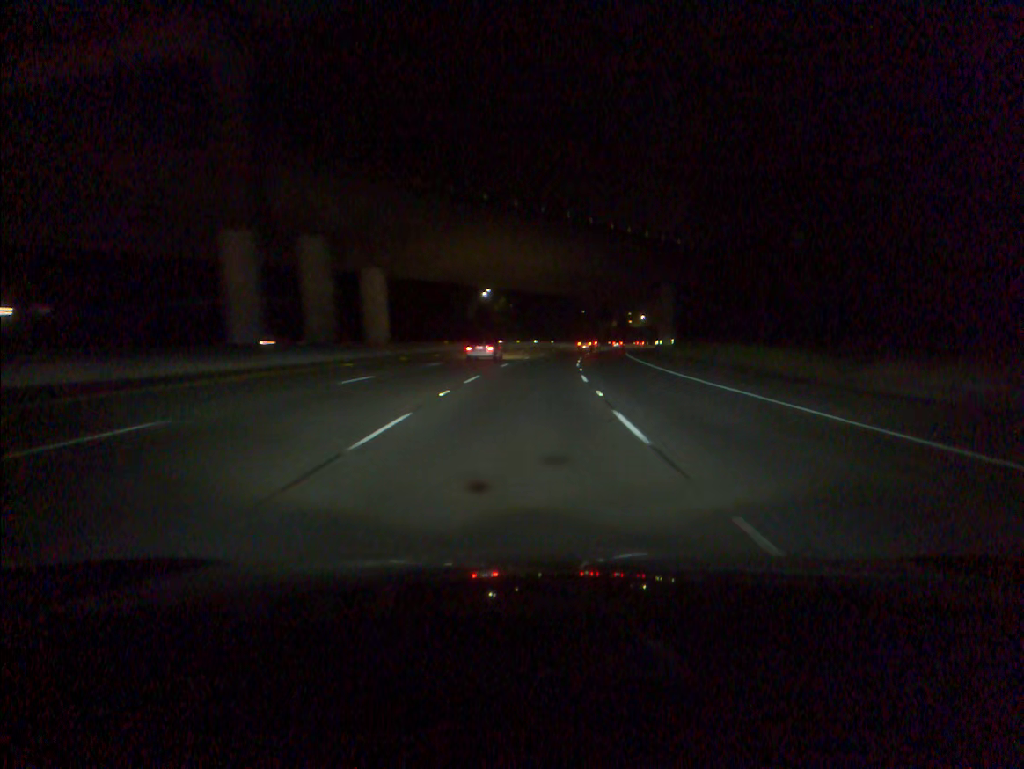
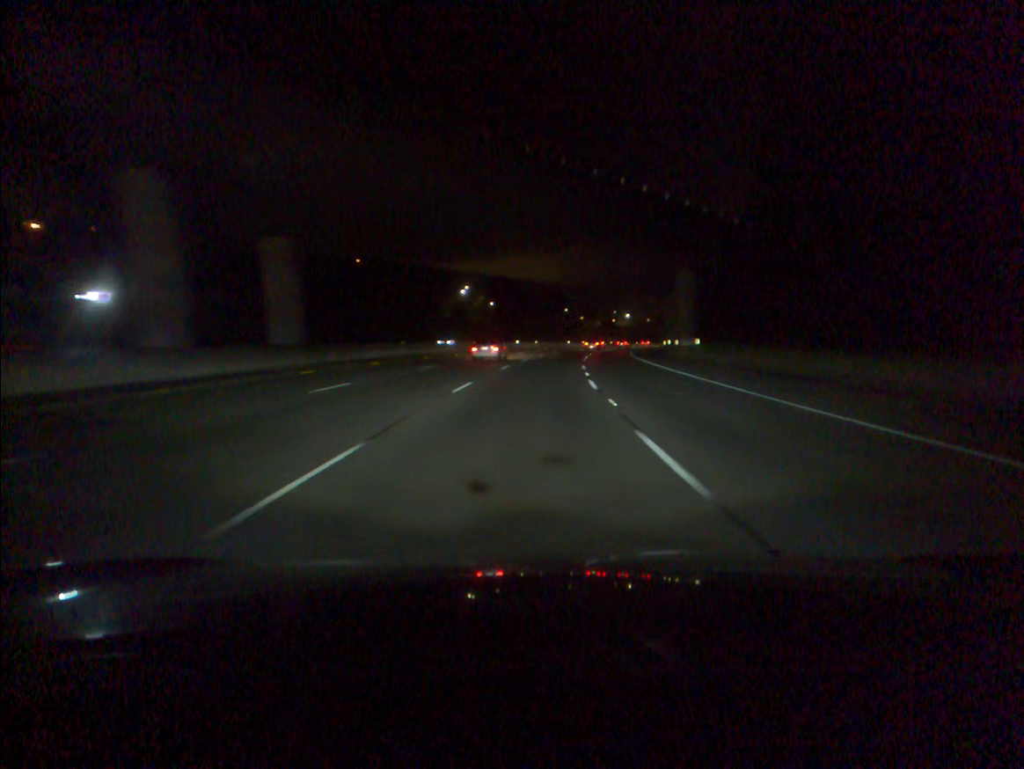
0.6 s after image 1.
(+0.2, +17.8) m; +1°
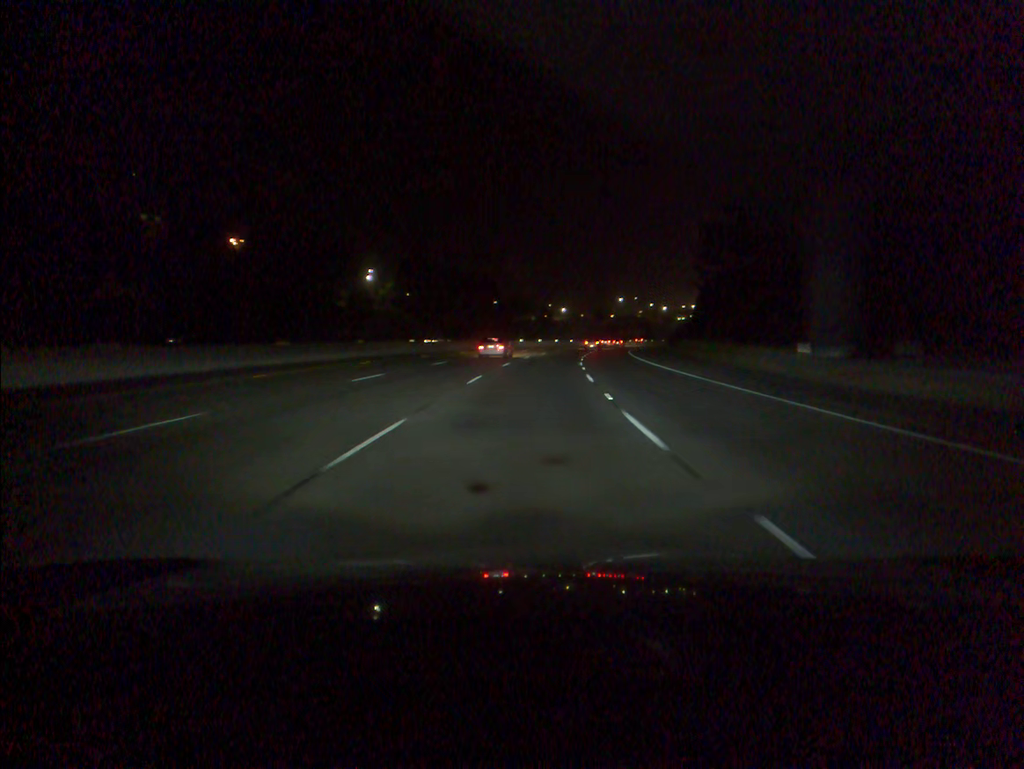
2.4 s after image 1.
(+2.4, +53.3) m; +5°
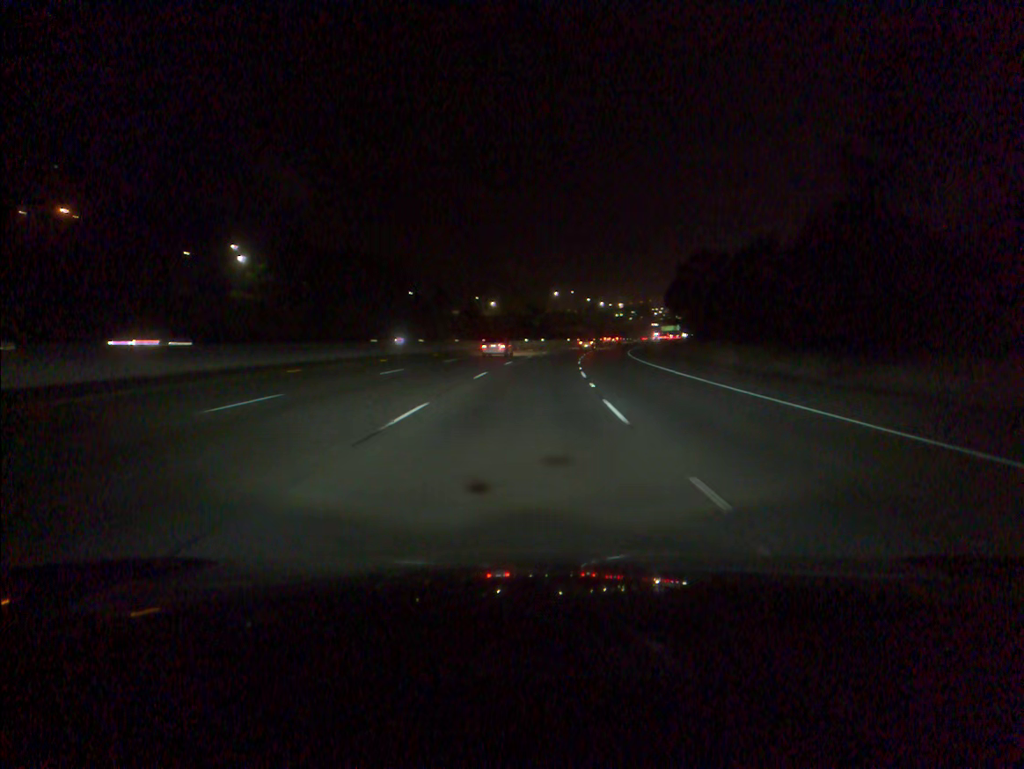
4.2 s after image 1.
(+2.4, +53.3) m; +5°
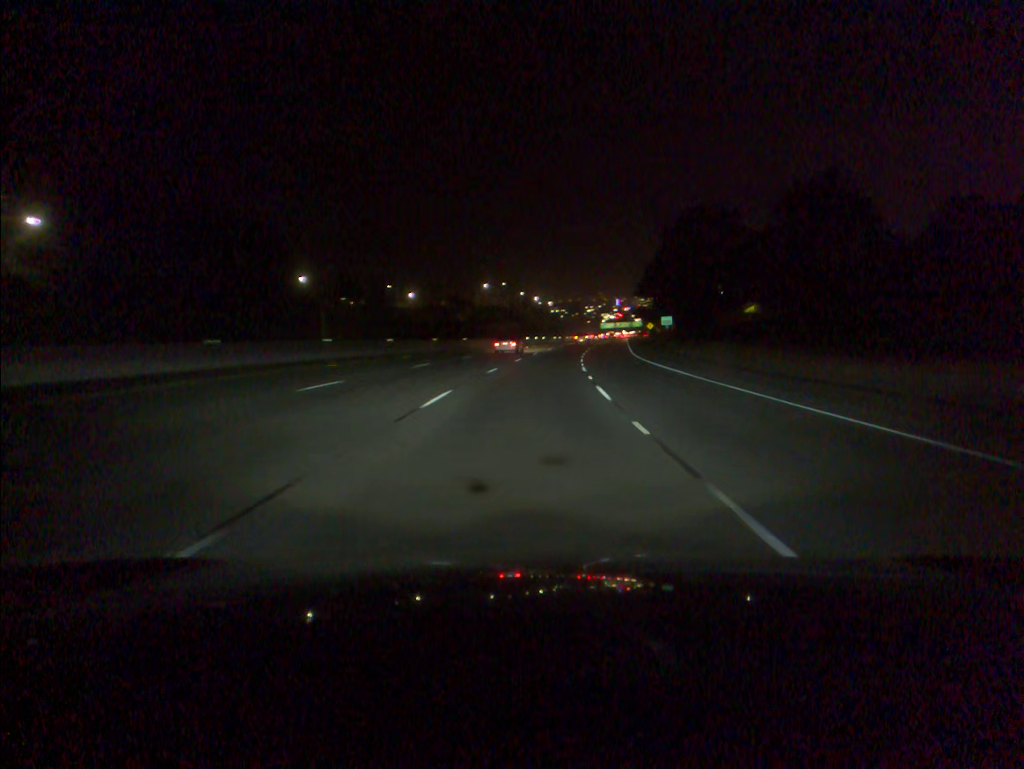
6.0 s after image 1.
(+2.2, +53.2) m; +5°
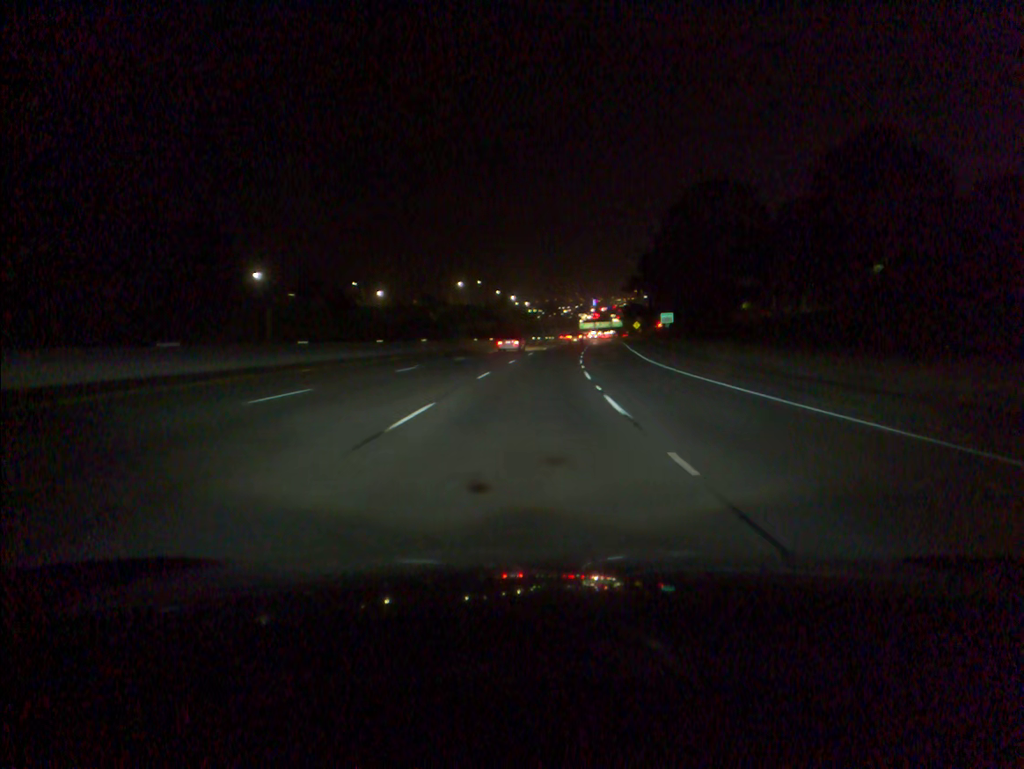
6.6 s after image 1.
(+0.3, +17.7) m; +2°
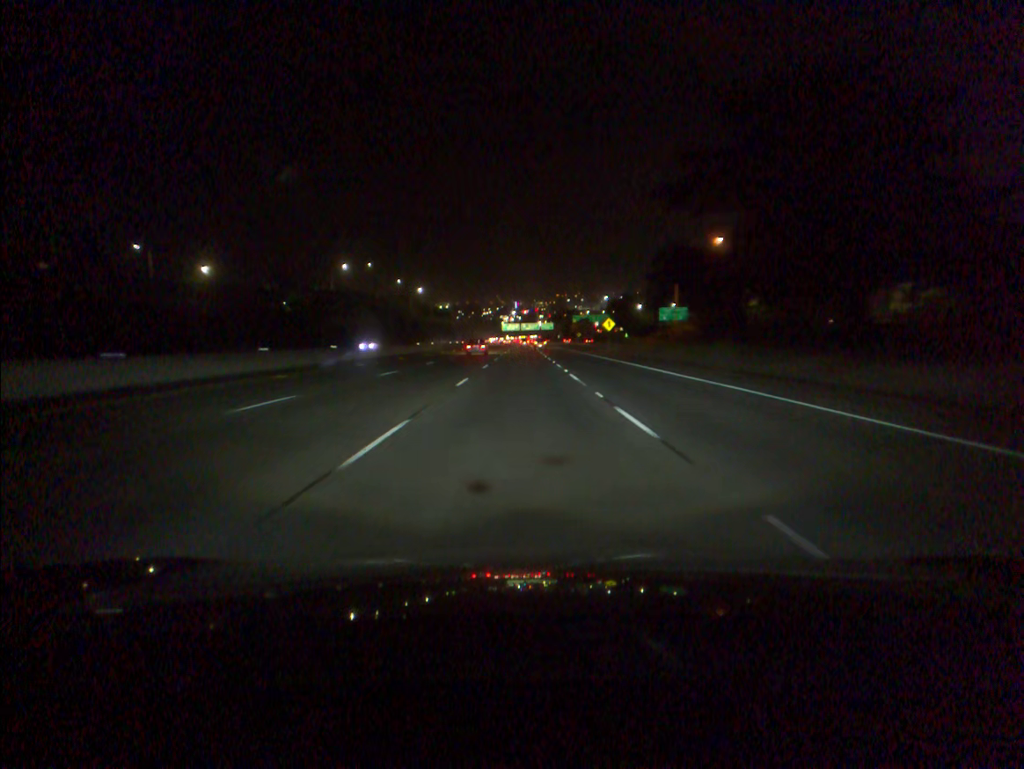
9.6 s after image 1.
(+5.5, +88.0) m; +6°
